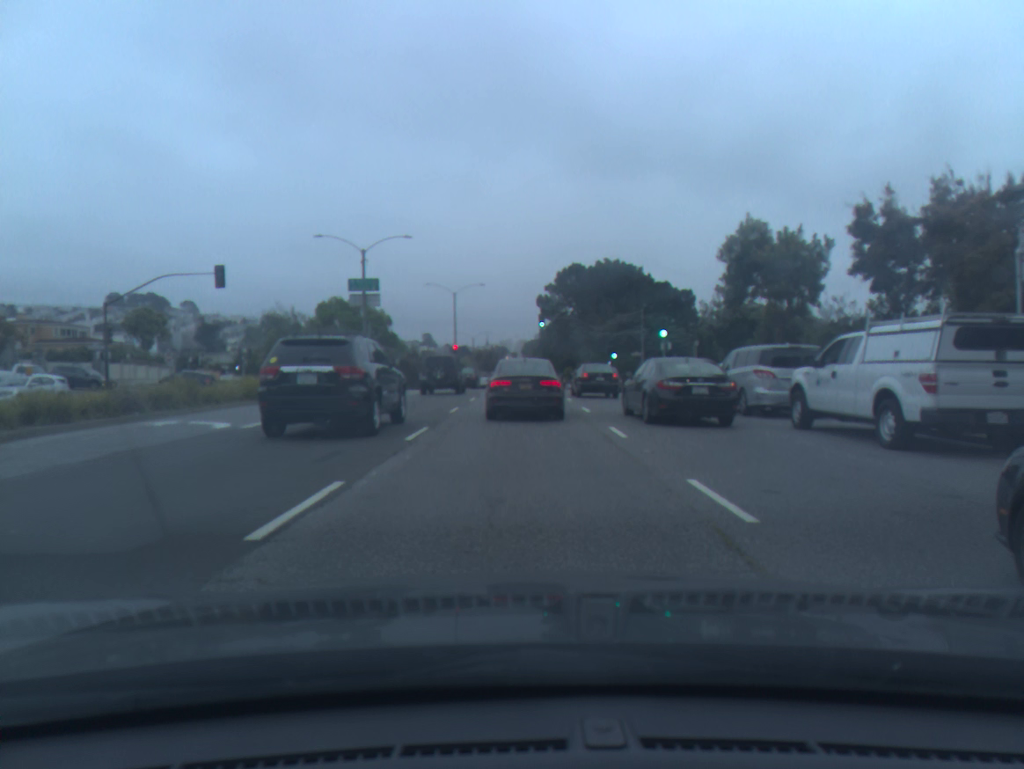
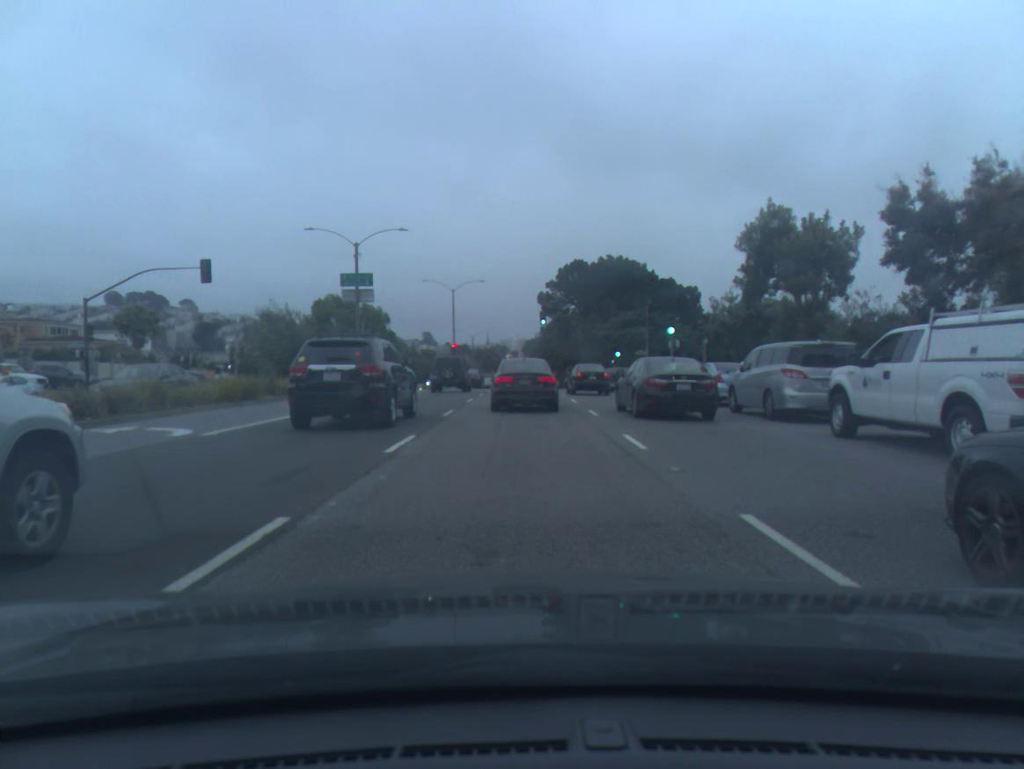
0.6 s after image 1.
(0.0, +1.9) m; 0°
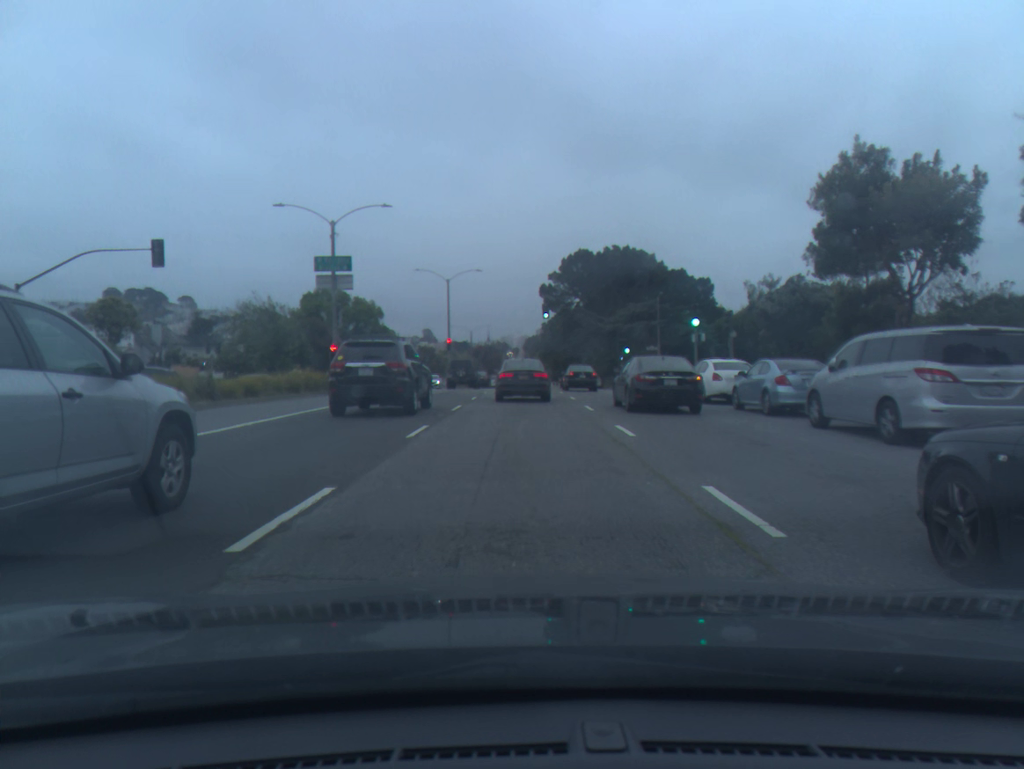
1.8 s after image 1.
(-0.1, +5.6) m; -1°
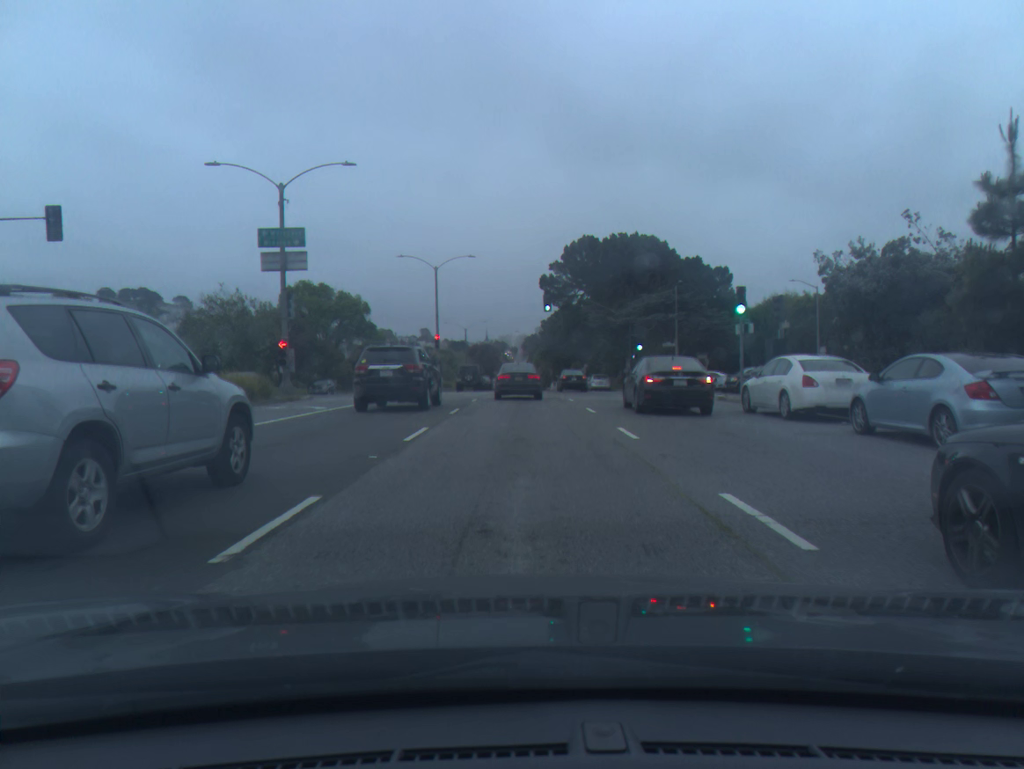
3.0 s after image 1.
(0.0, +7.8) m; 0°
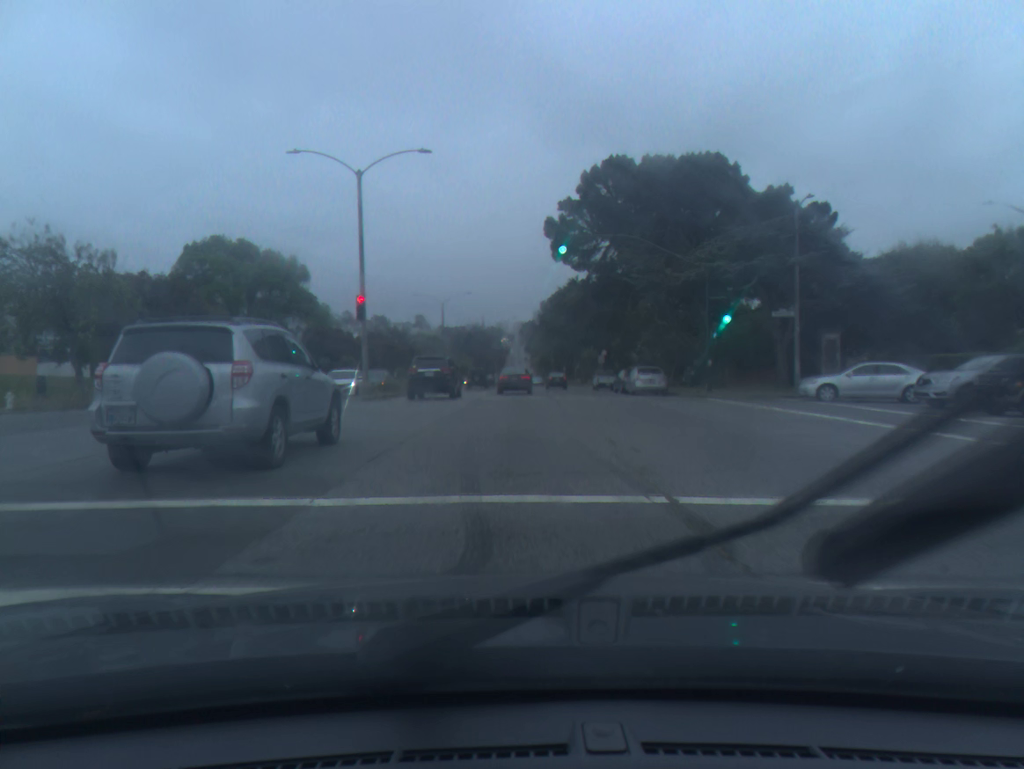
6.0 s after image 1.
(+0.1, +26.3) m; 0°
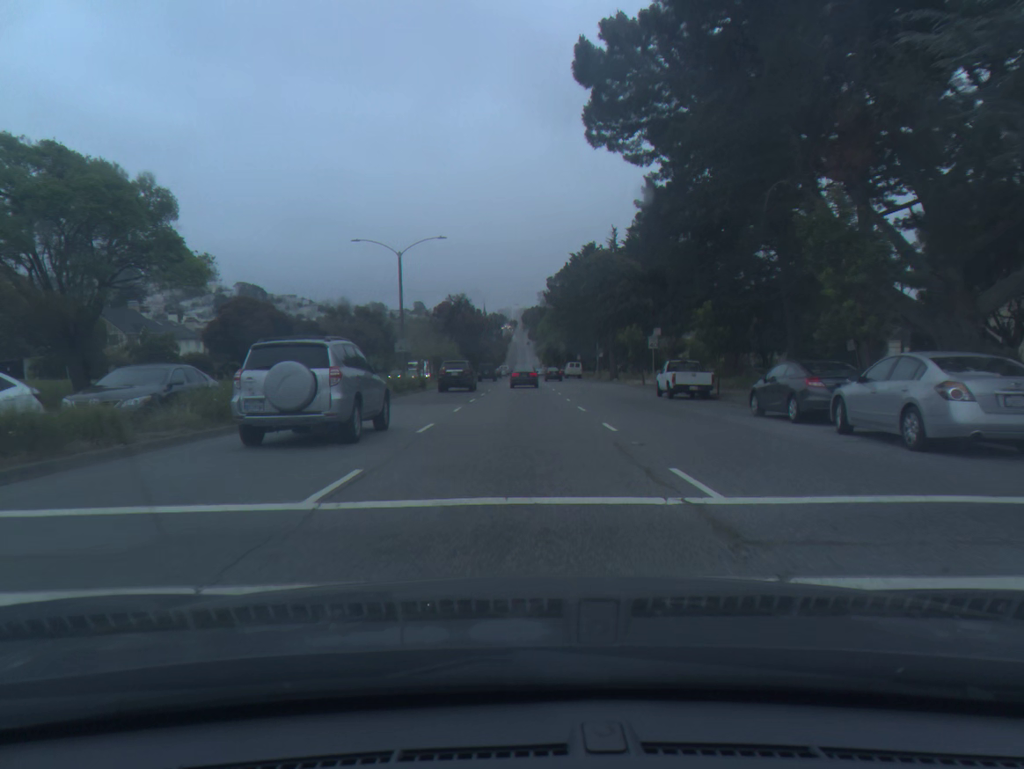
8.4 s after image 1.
(0.0, +27.6) m; 0°
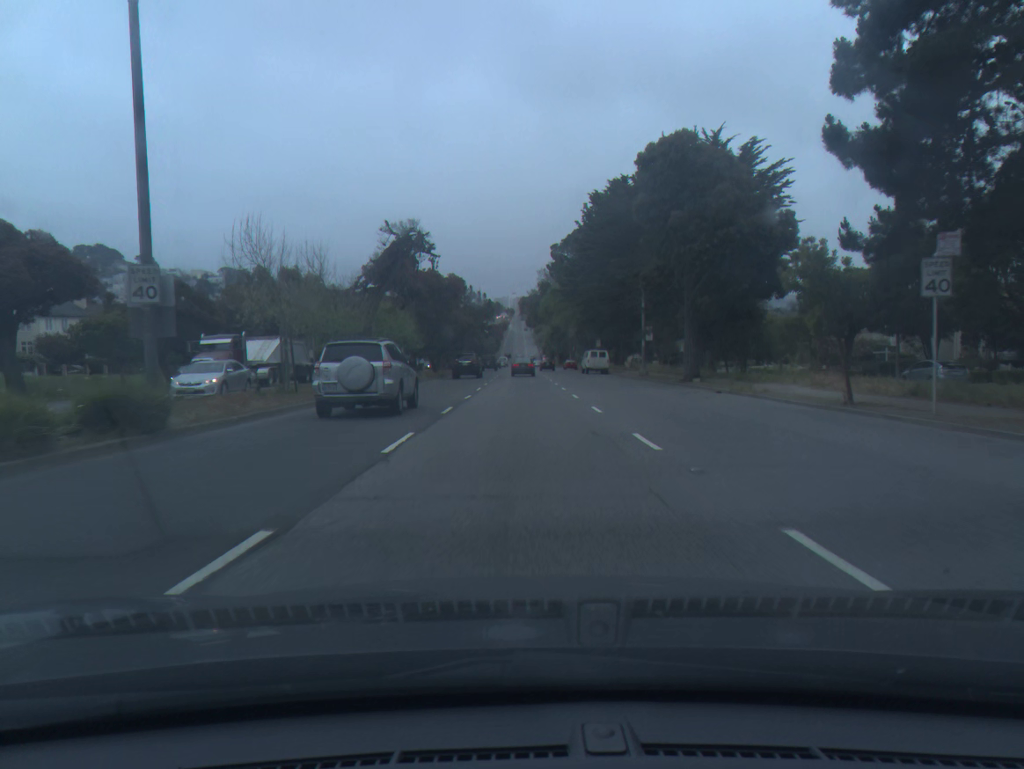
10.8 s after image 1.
(-0.1, +33.0) m; 0°
